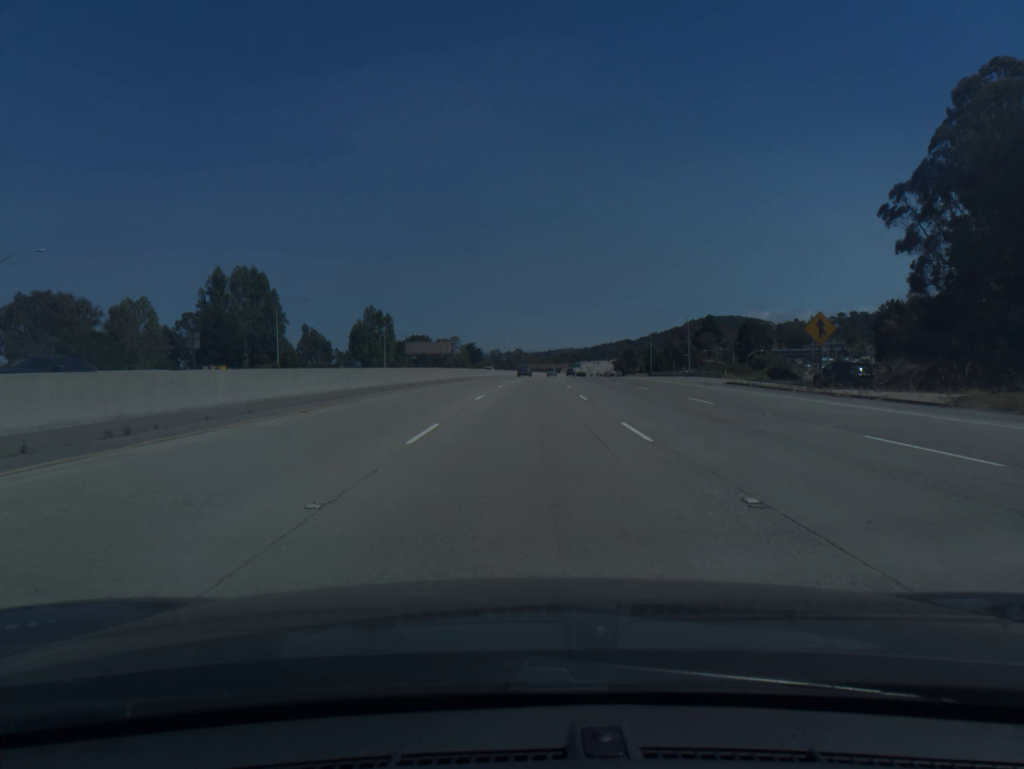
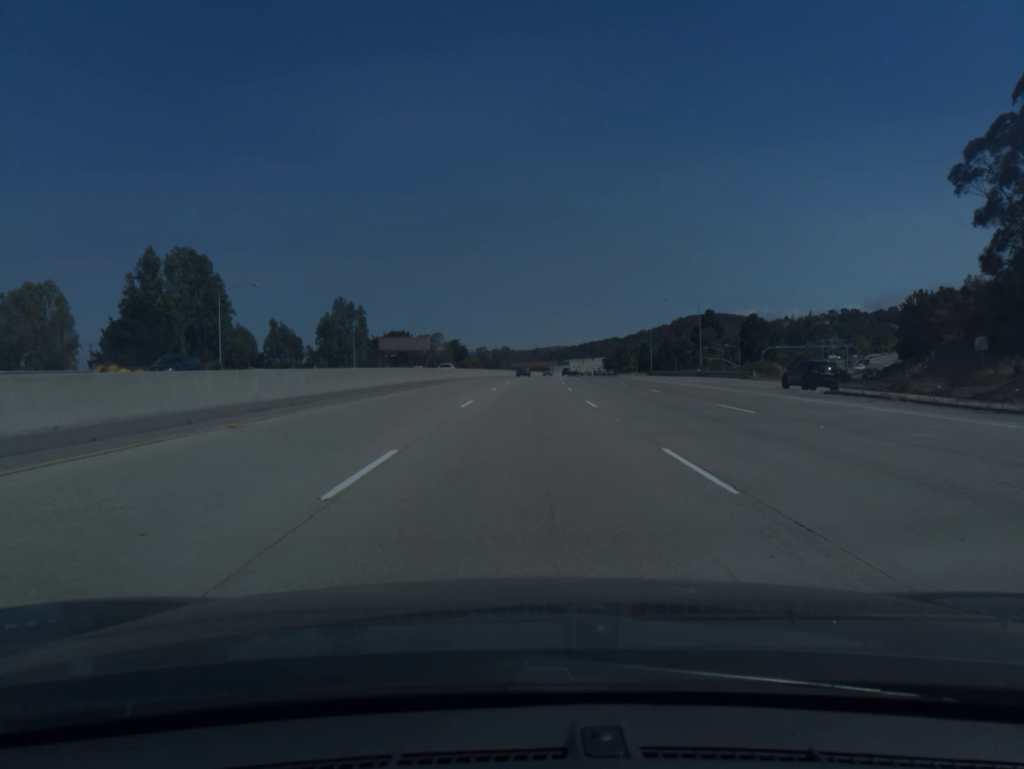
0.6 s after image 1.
(+0.1, +18.9) m; +1°
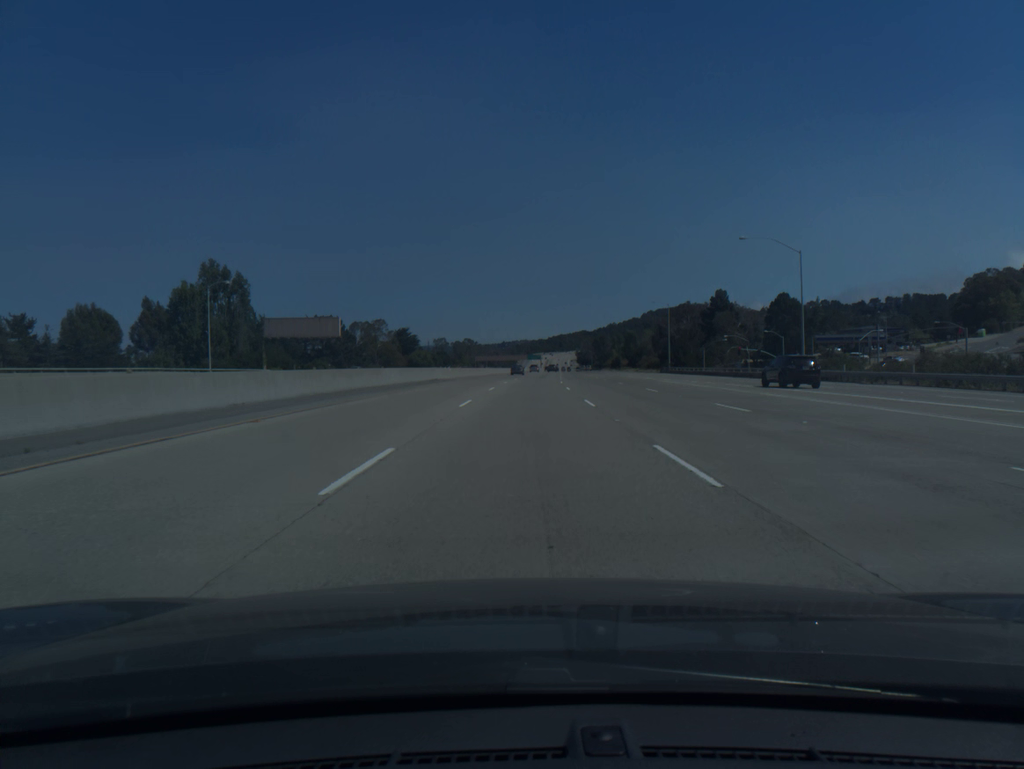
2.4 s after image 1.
(+1.3, +56.9) m; +3°
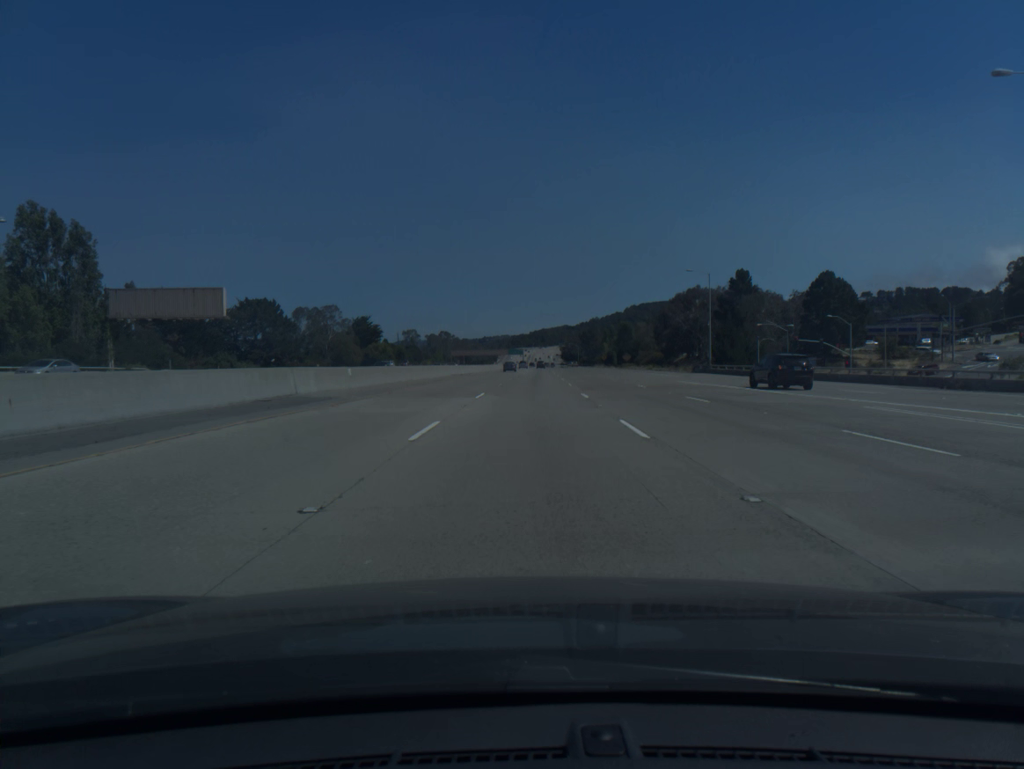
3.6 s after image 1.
(+0.4, +38.0) m; +1°
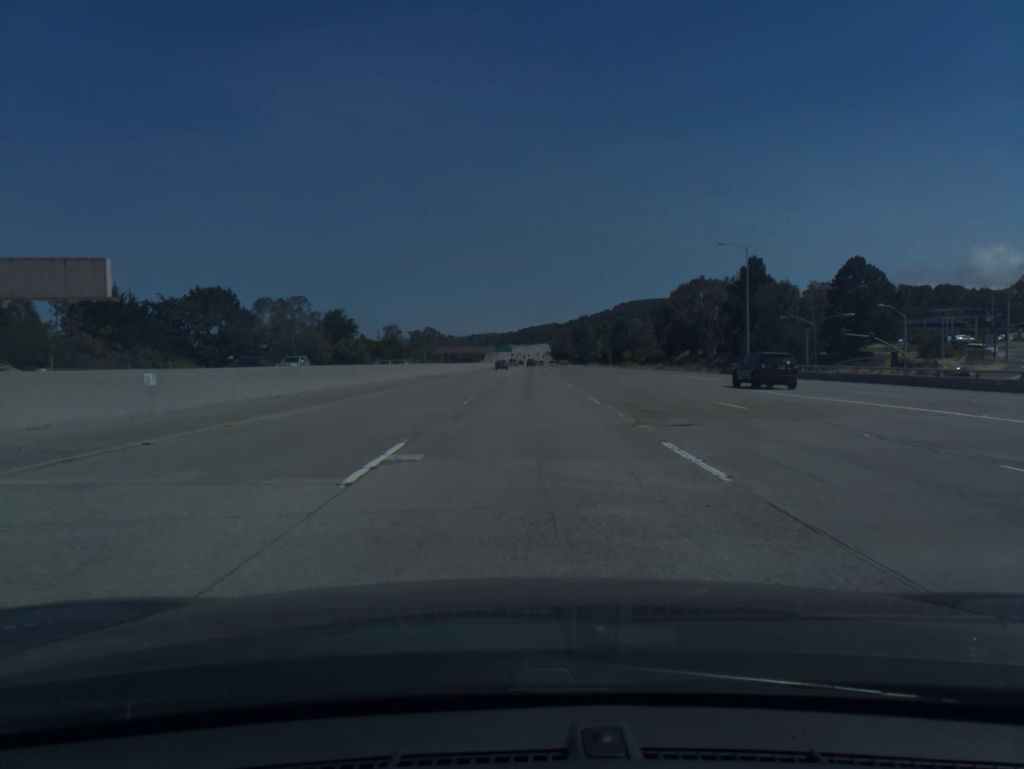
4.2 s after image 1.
(+0.1, +19.0) m; +1°
